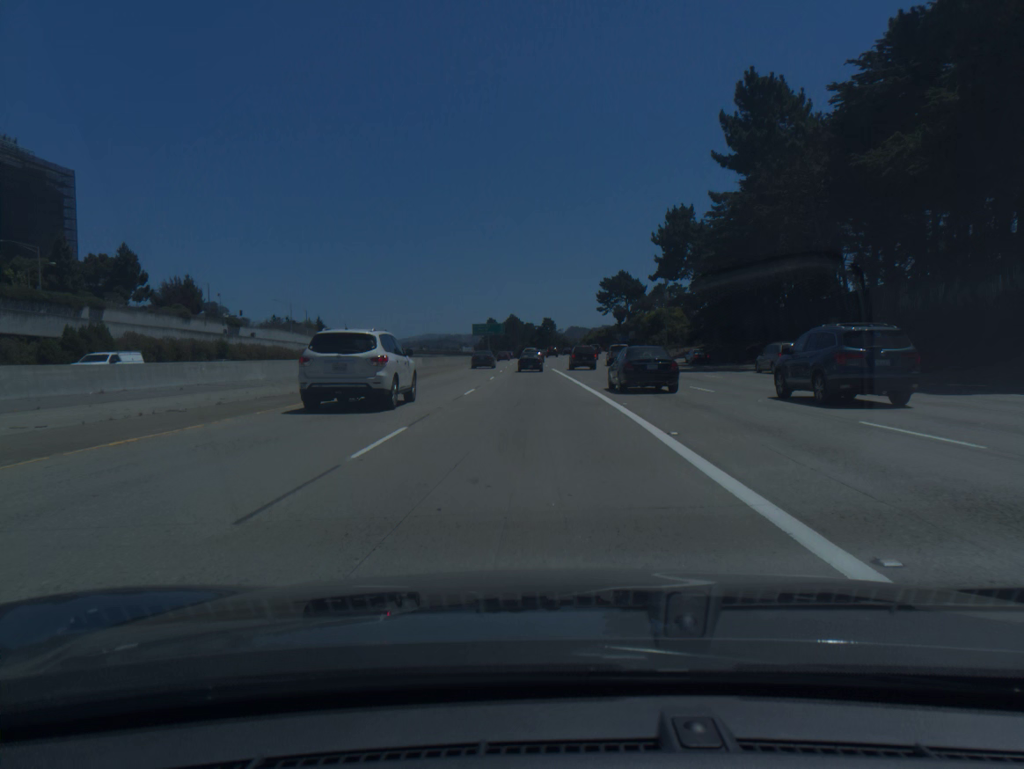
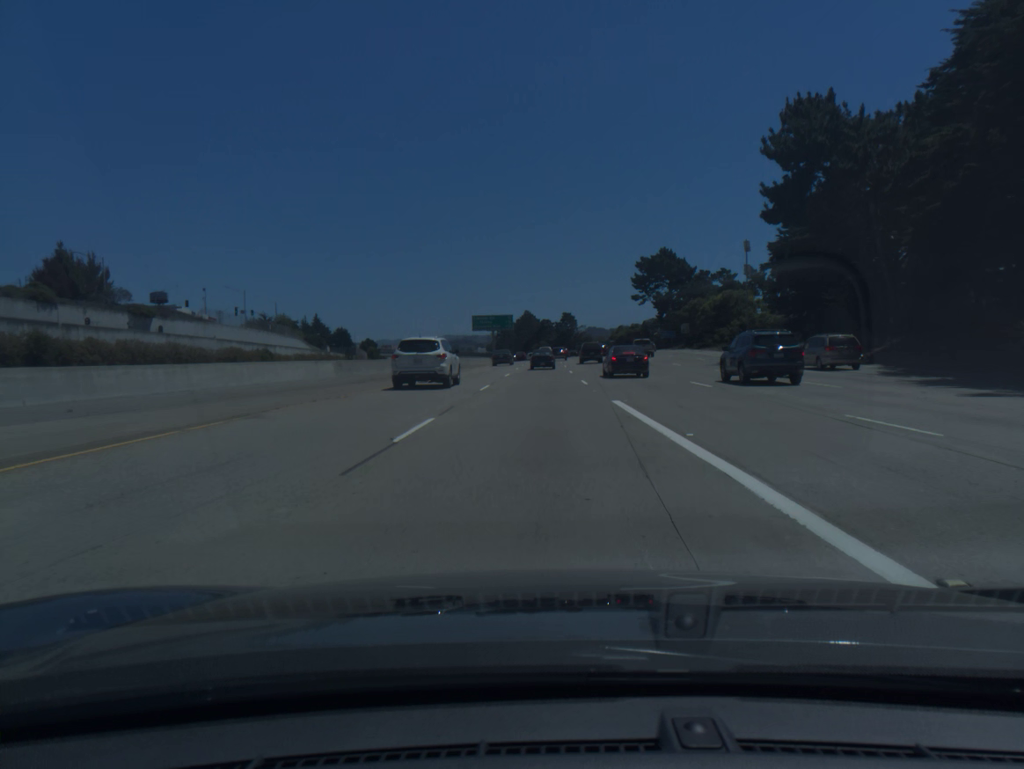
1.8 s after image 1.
(-0.6, +42.3) m; -1°
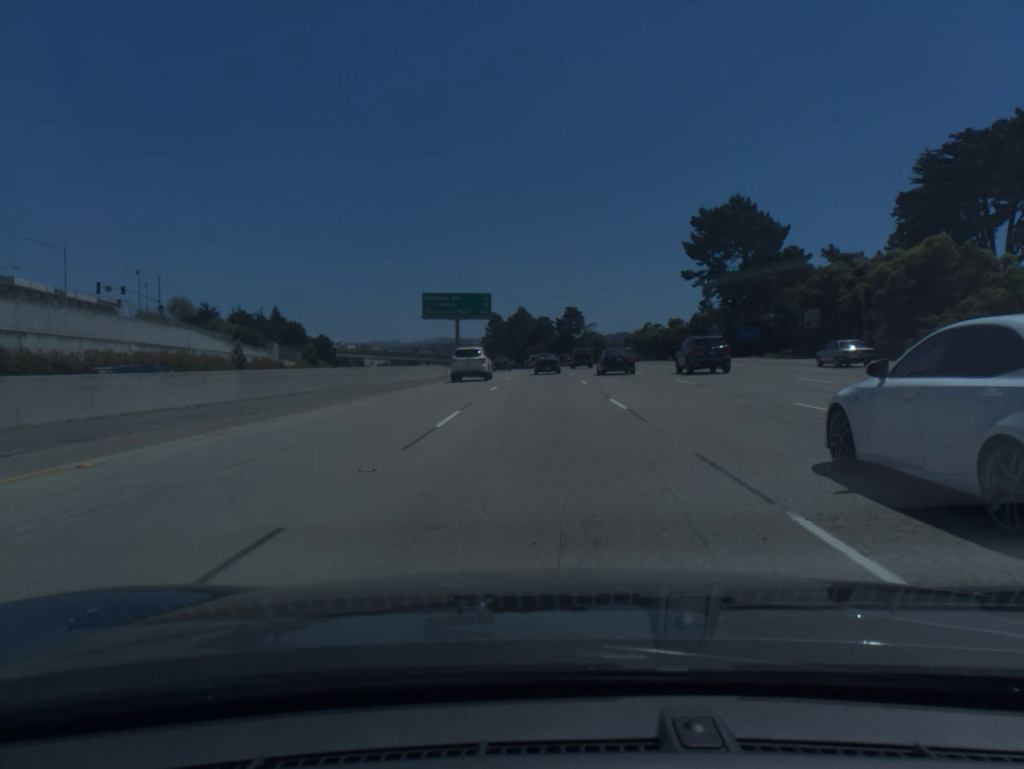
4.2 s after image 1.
(-0.1, +56.4) m; 0°
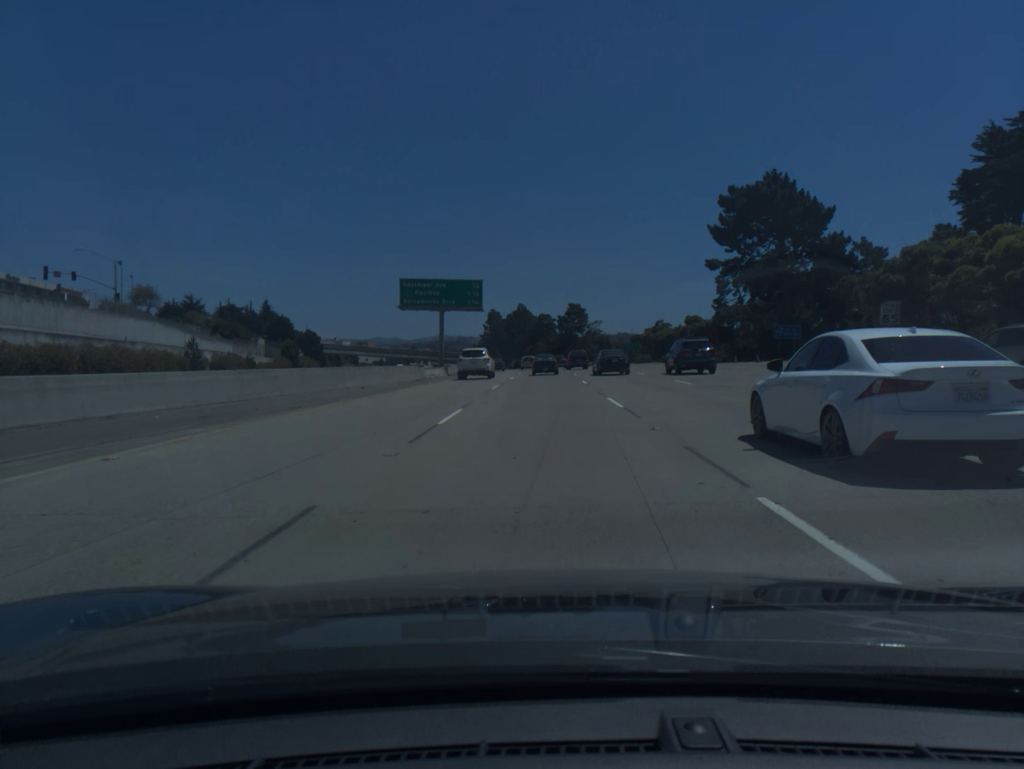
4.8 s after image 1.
(0.0, +14.0) m; 0°
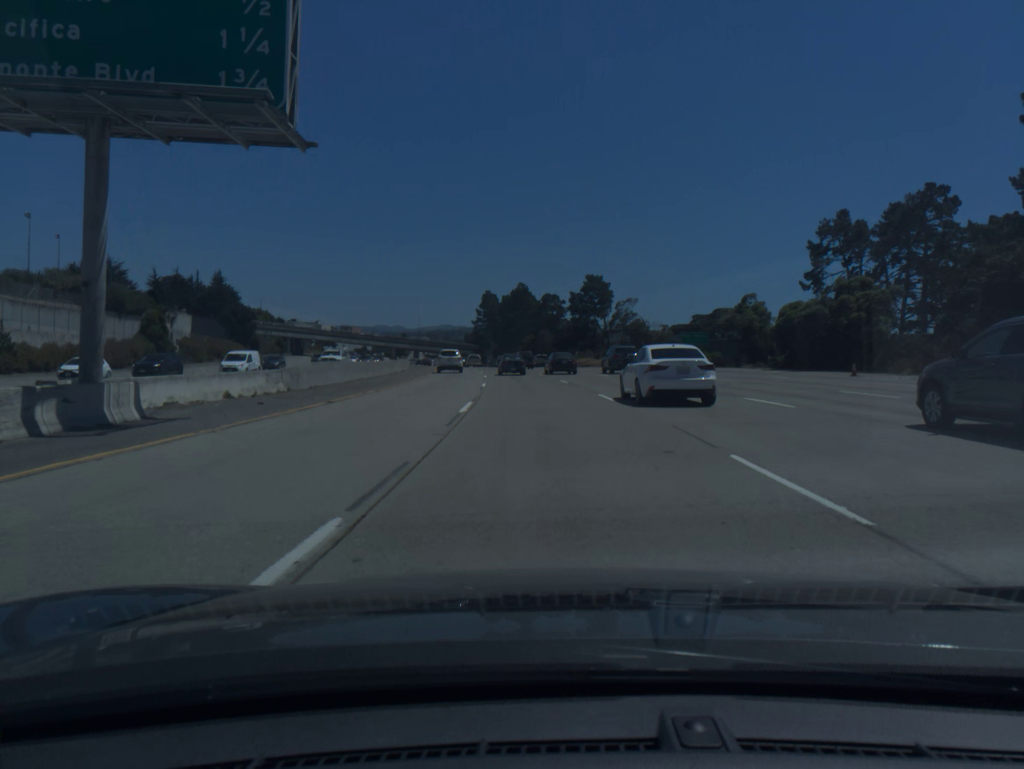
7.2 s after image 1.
(-0.1, +55.4) m; 0°
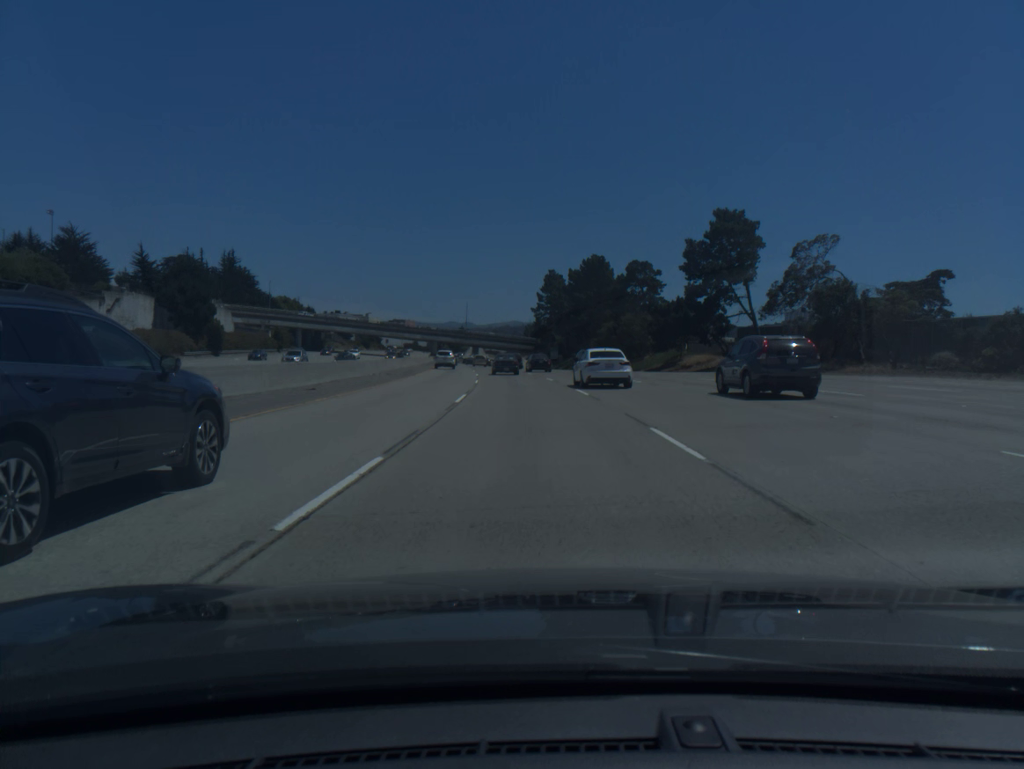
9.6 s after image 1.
(-2.0, +55.2) m; -5°
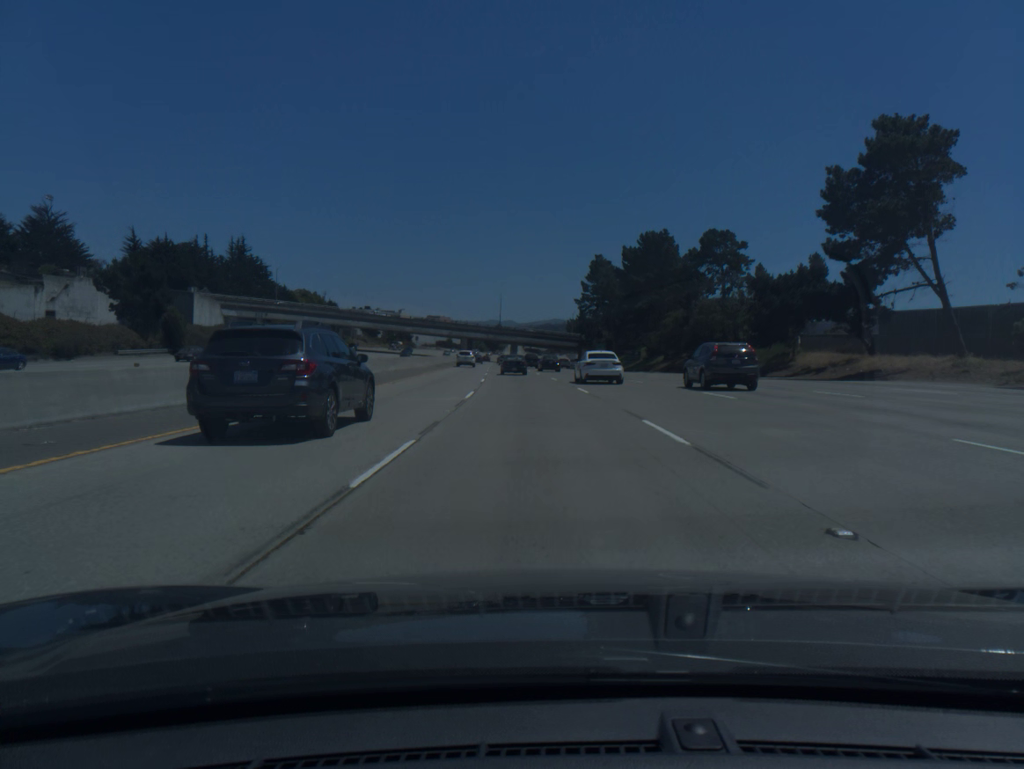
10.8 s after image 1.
(-0.7, +27.6) m; -3°
